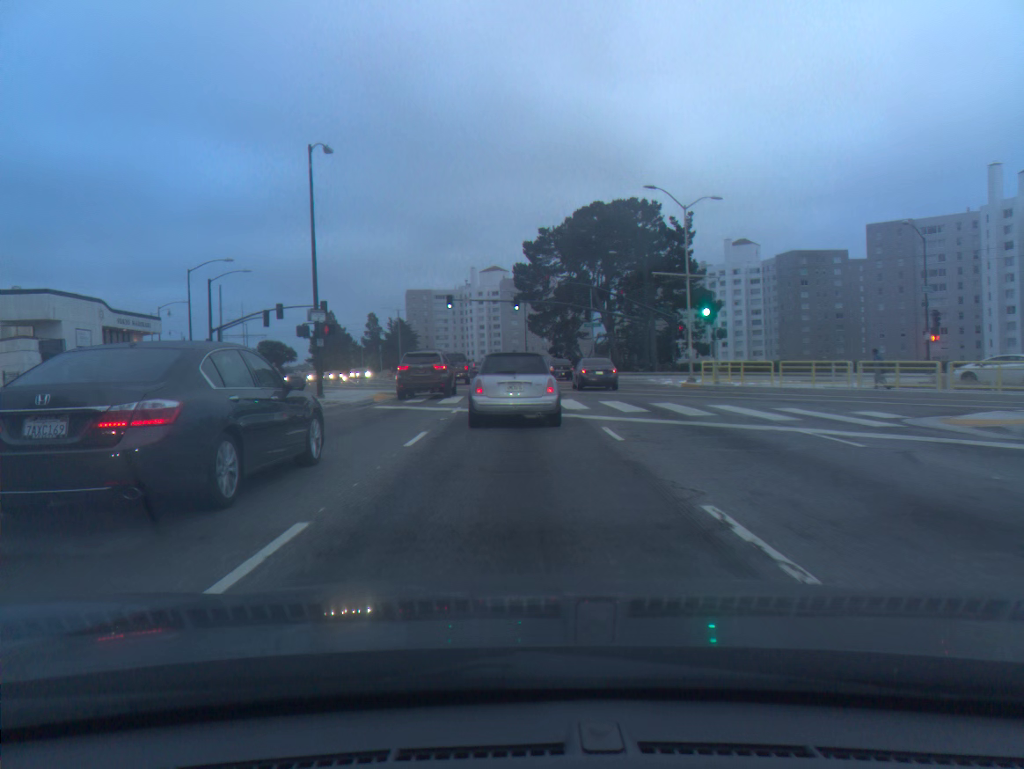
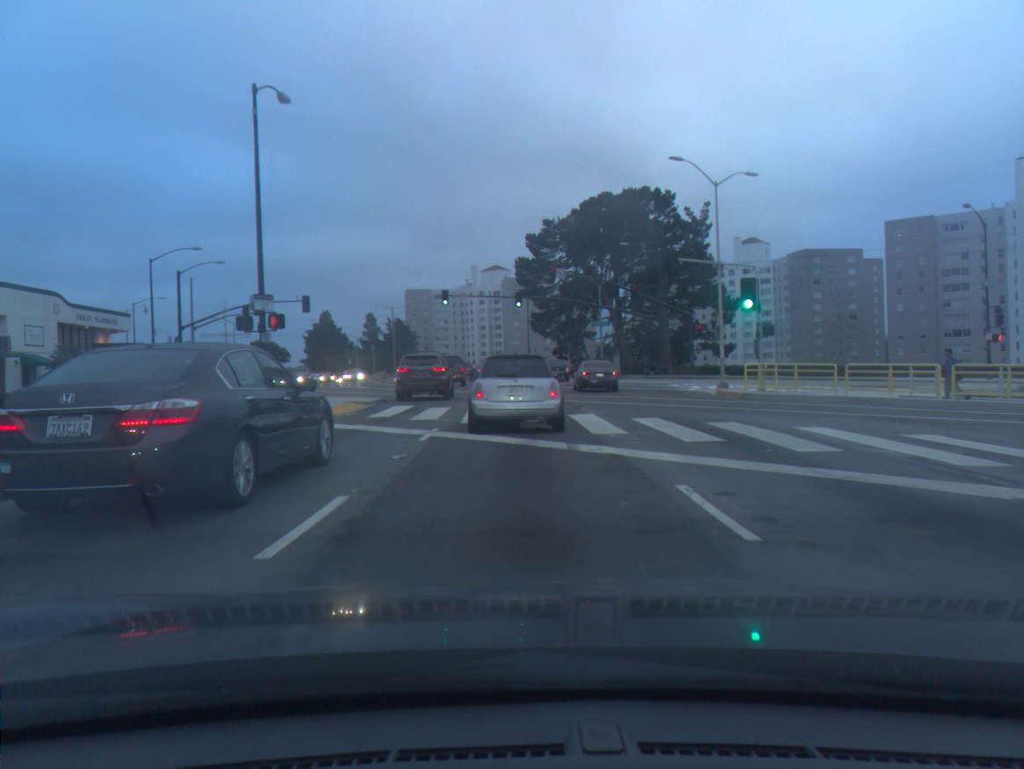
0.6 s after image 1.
(0.0, +6.4) m; 0°
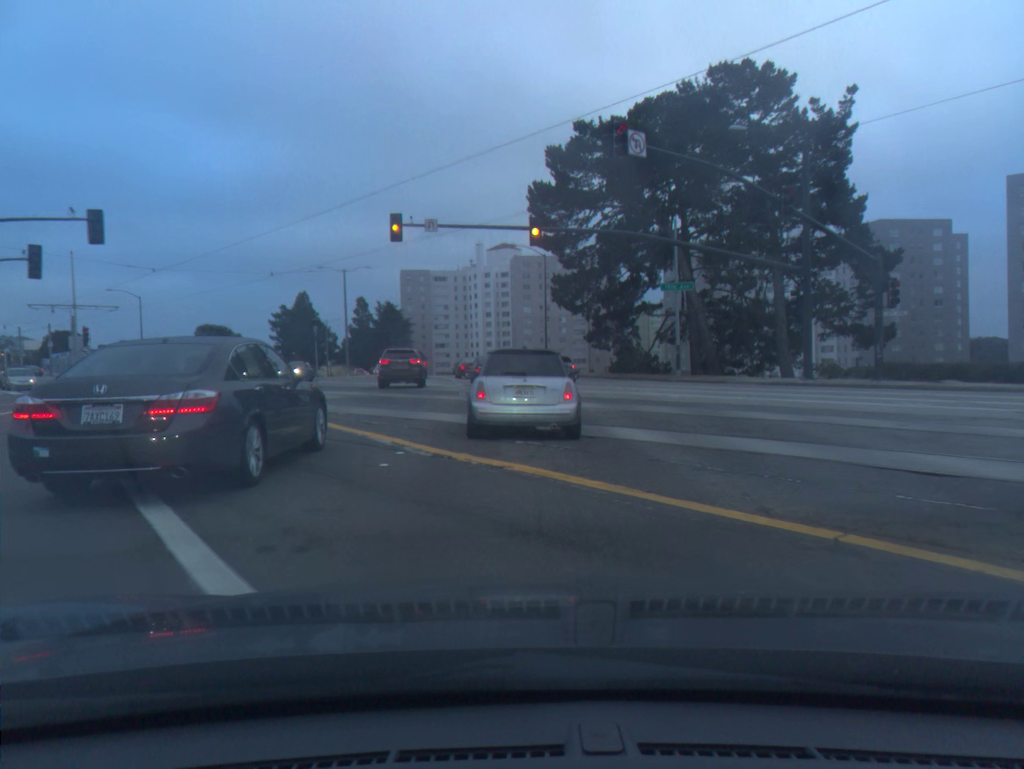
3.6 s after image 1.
(-0.3, +32.4) m; -1°
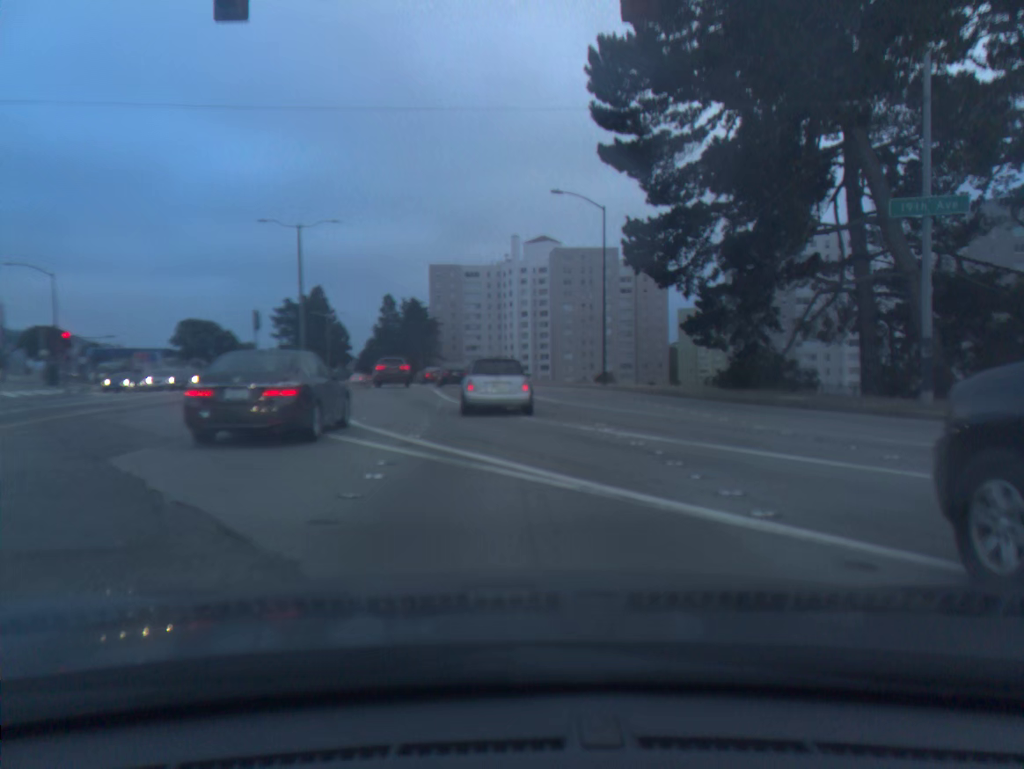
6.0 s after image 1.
(-0.4, +24.4) m; -3°
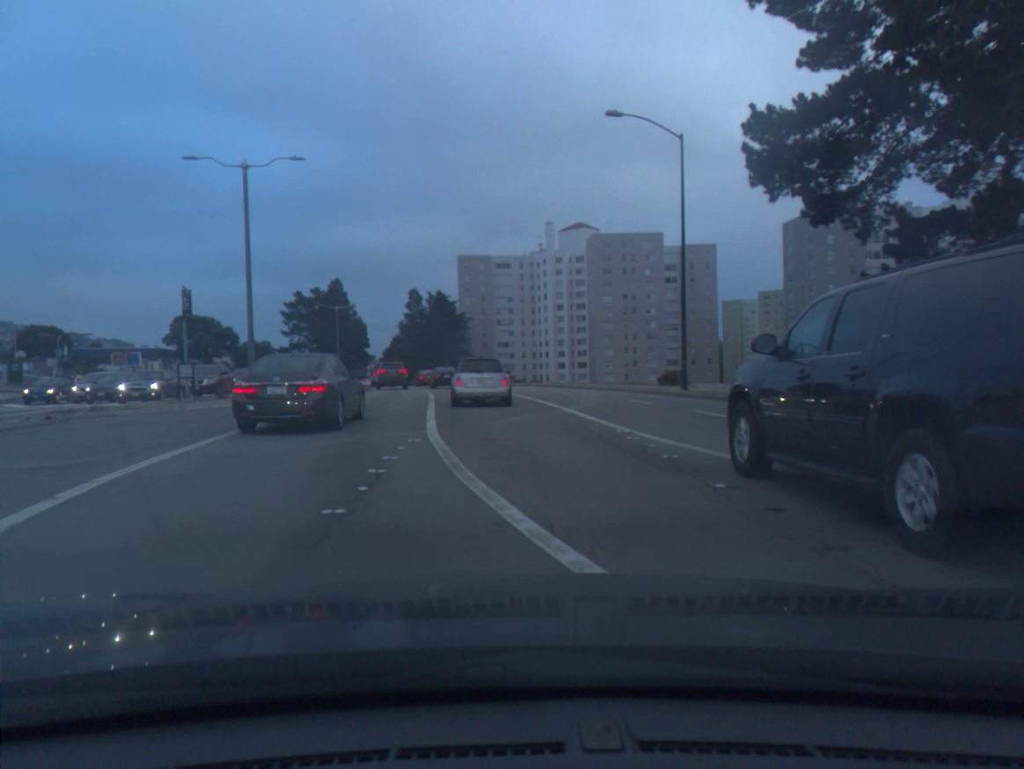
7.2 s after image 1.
(-0.2, +13.7) m; -2°
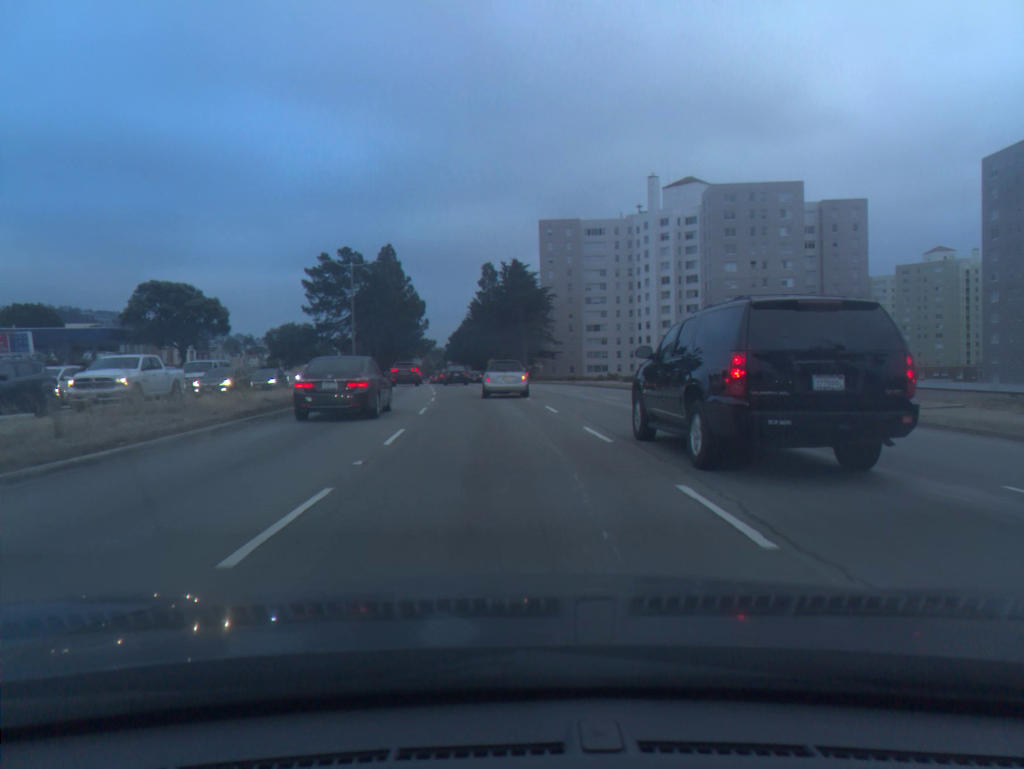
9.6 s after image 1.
(-1.7, +32.5) m; -6°
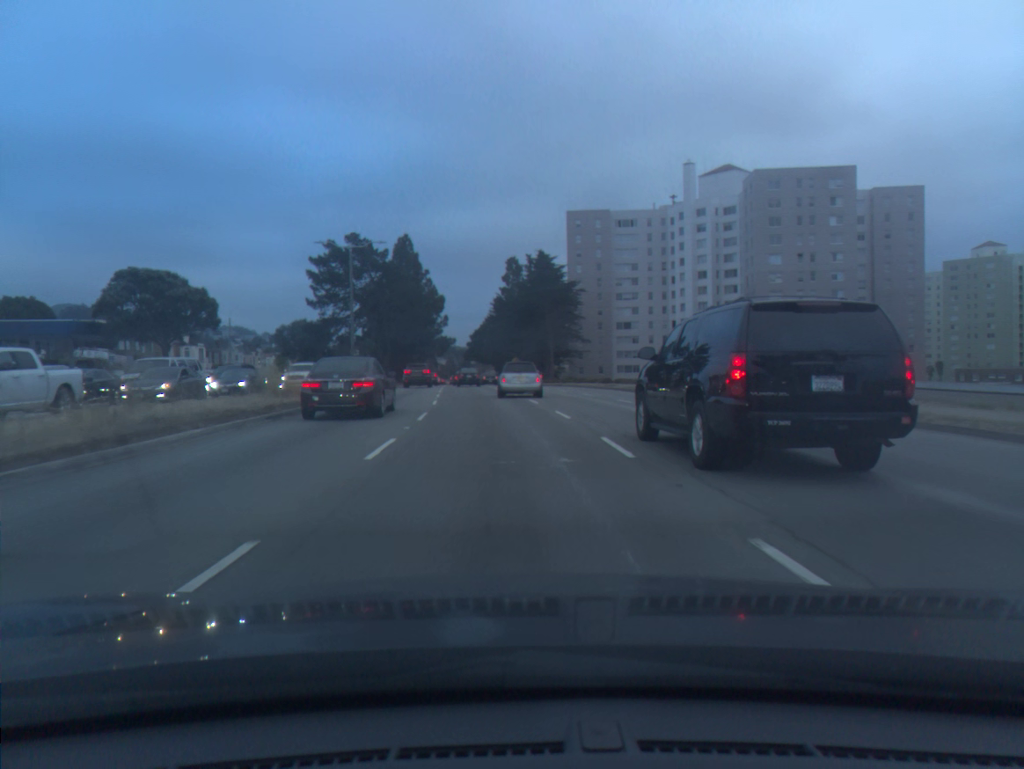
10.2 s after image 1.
(-0.2, +9.3) m; -2°
